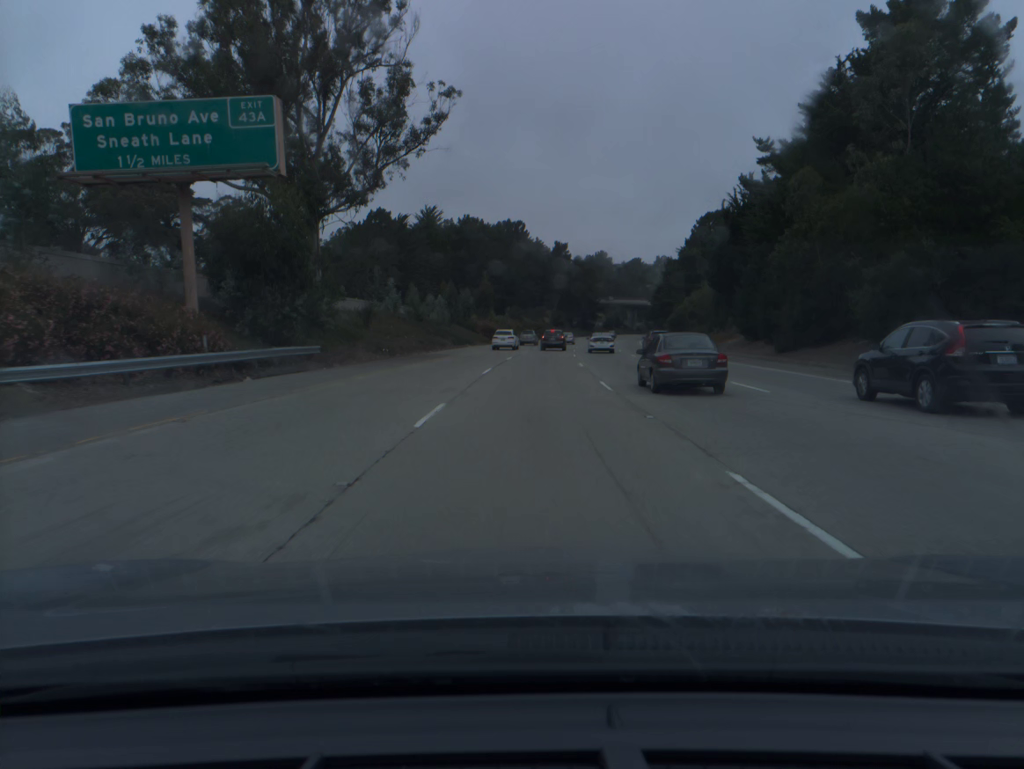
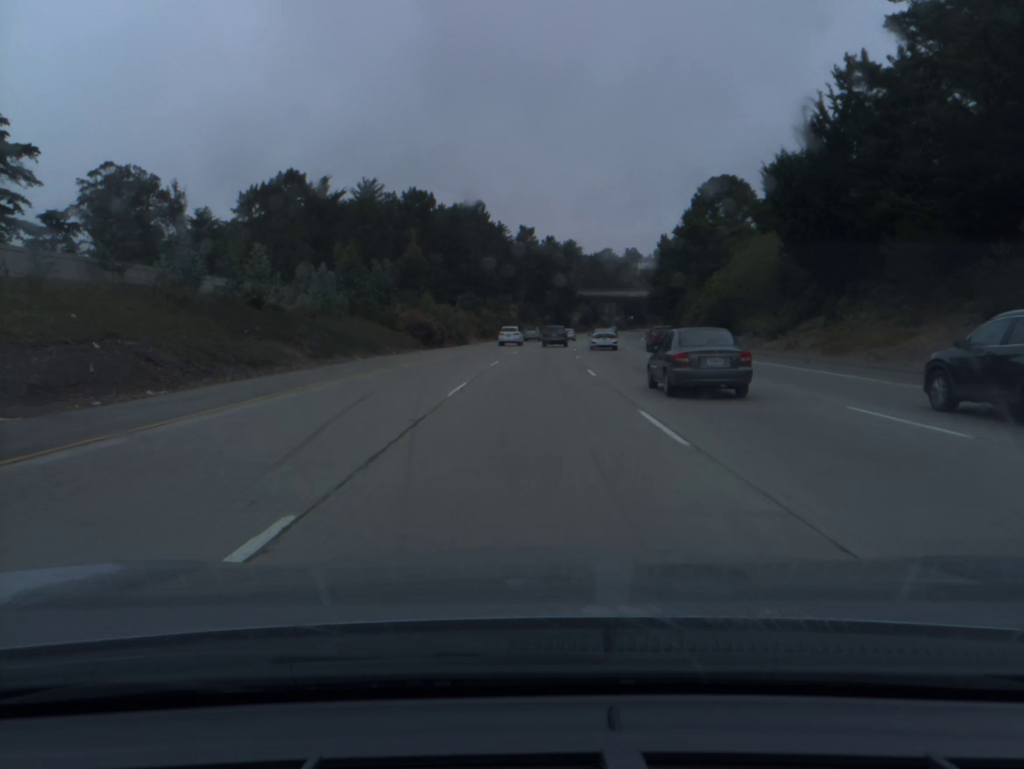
(+0.9, +38.6) m; +3°
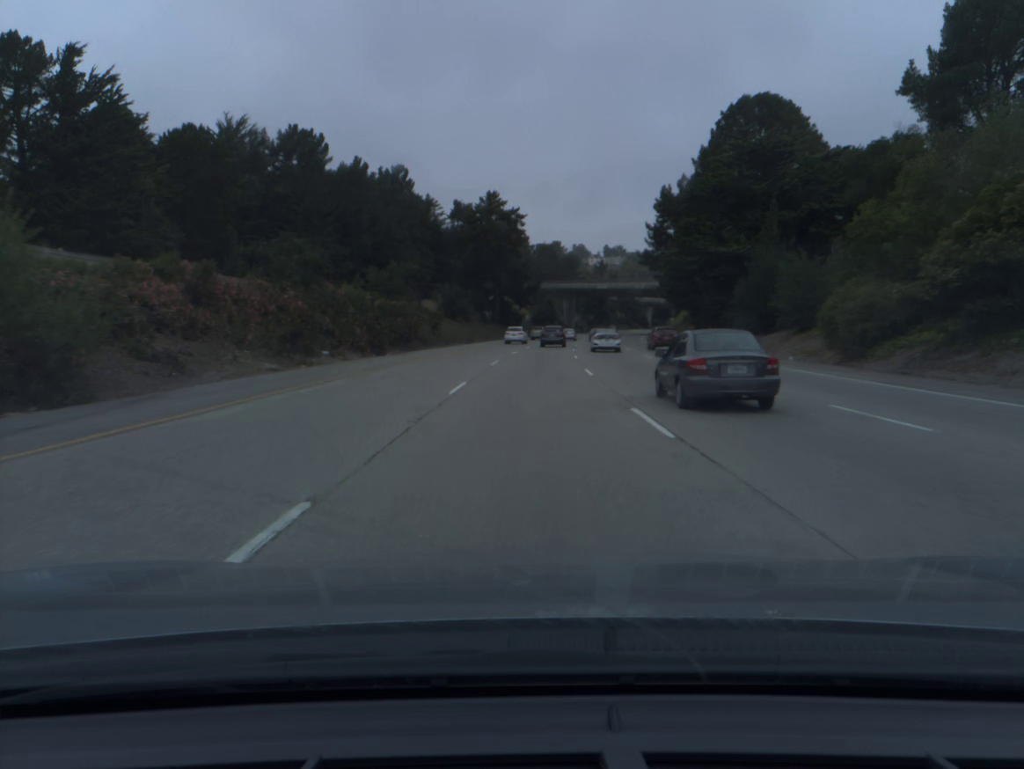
(+2.0, +57.6) m; +4°
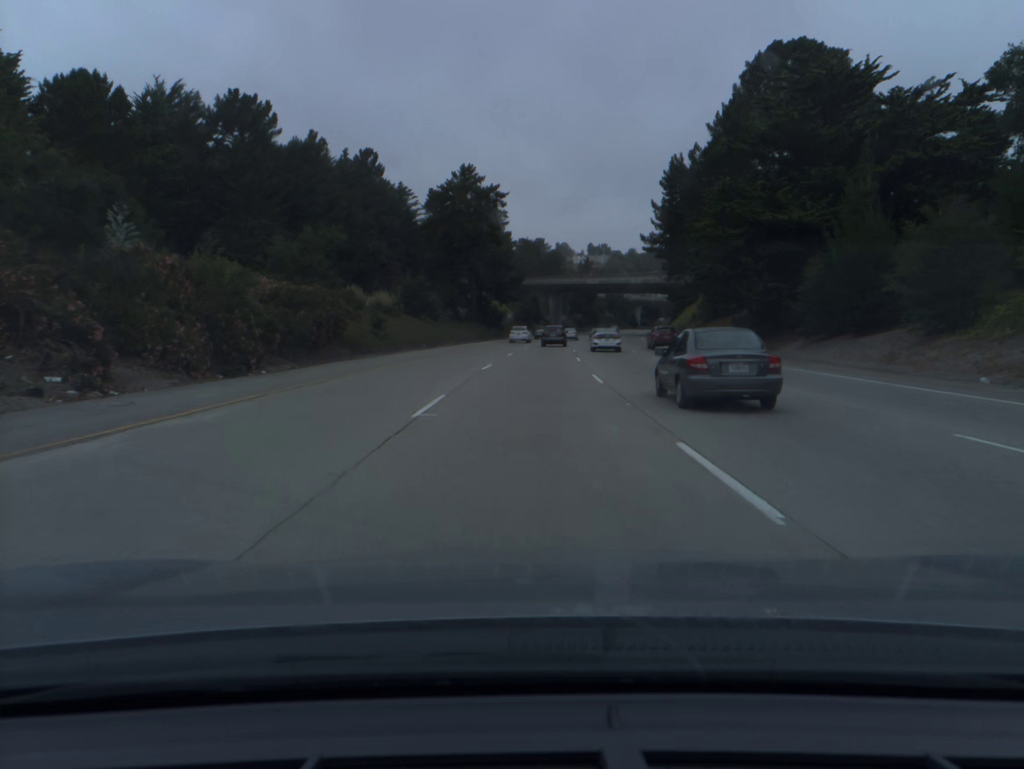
(+0.2, +19.1) m; +1°
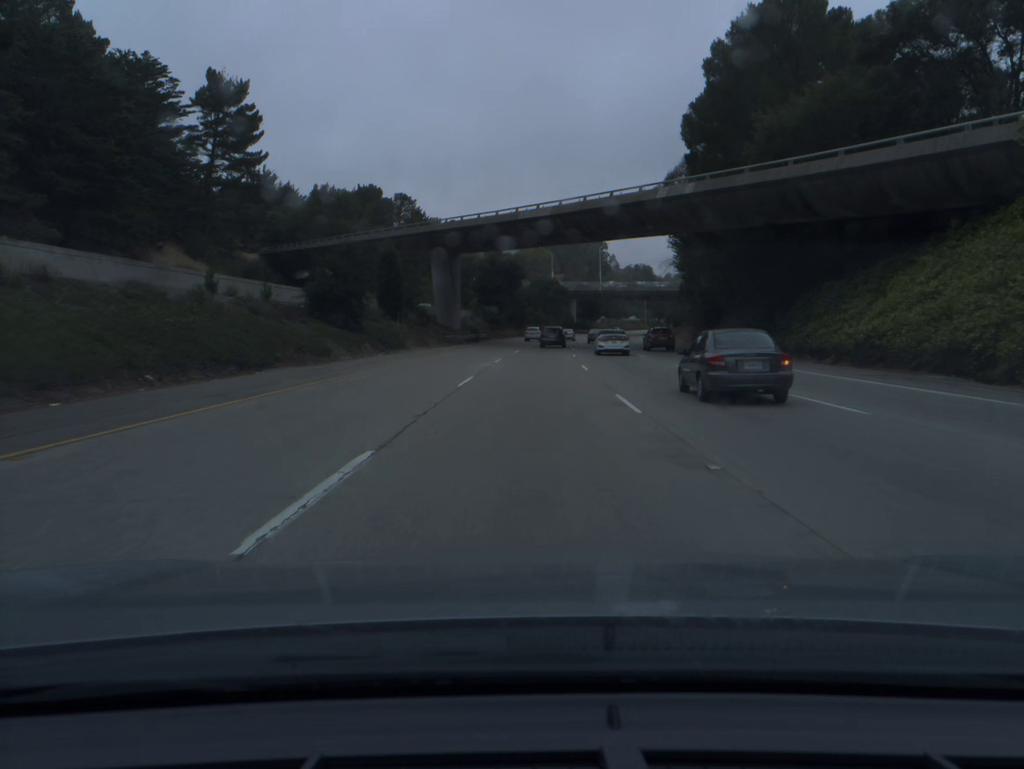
(+5.6, +95.1) m; +7°
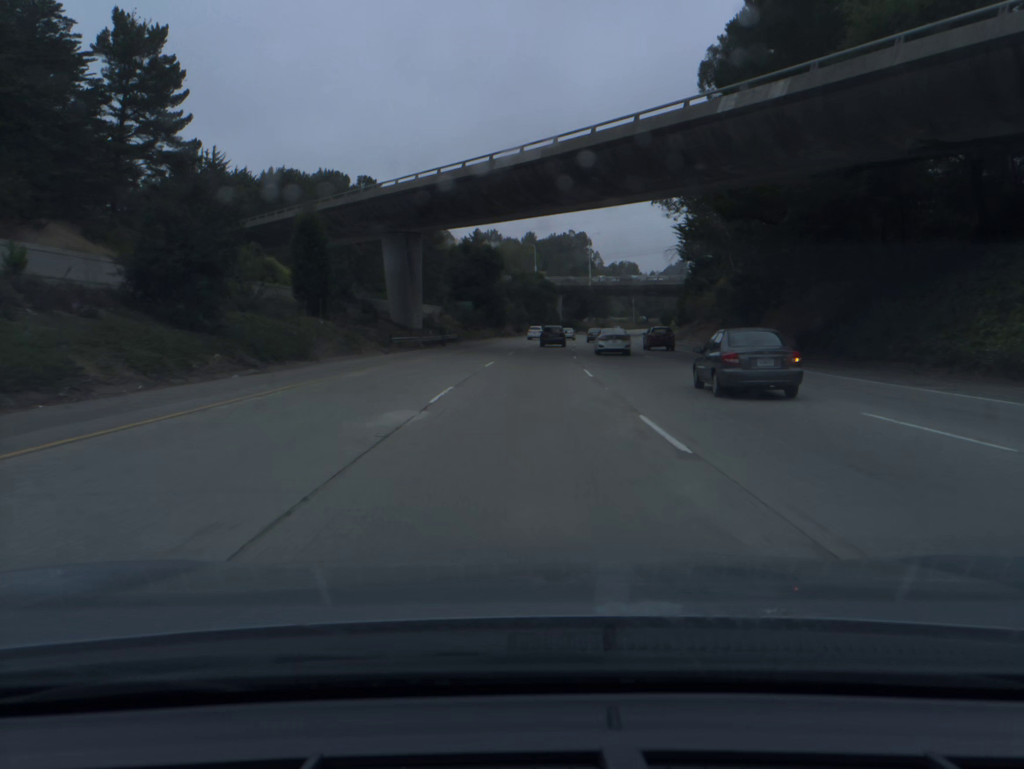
(+0.2, +19.0) m; +1°
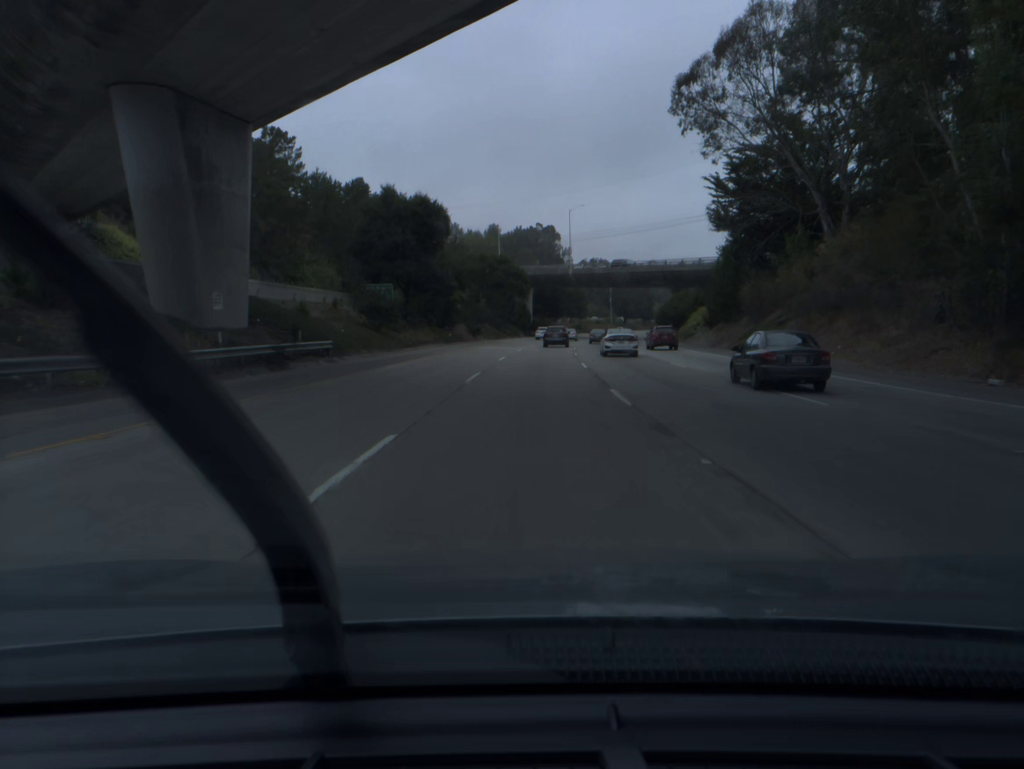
(+0.7, +37.9) m; +2°
